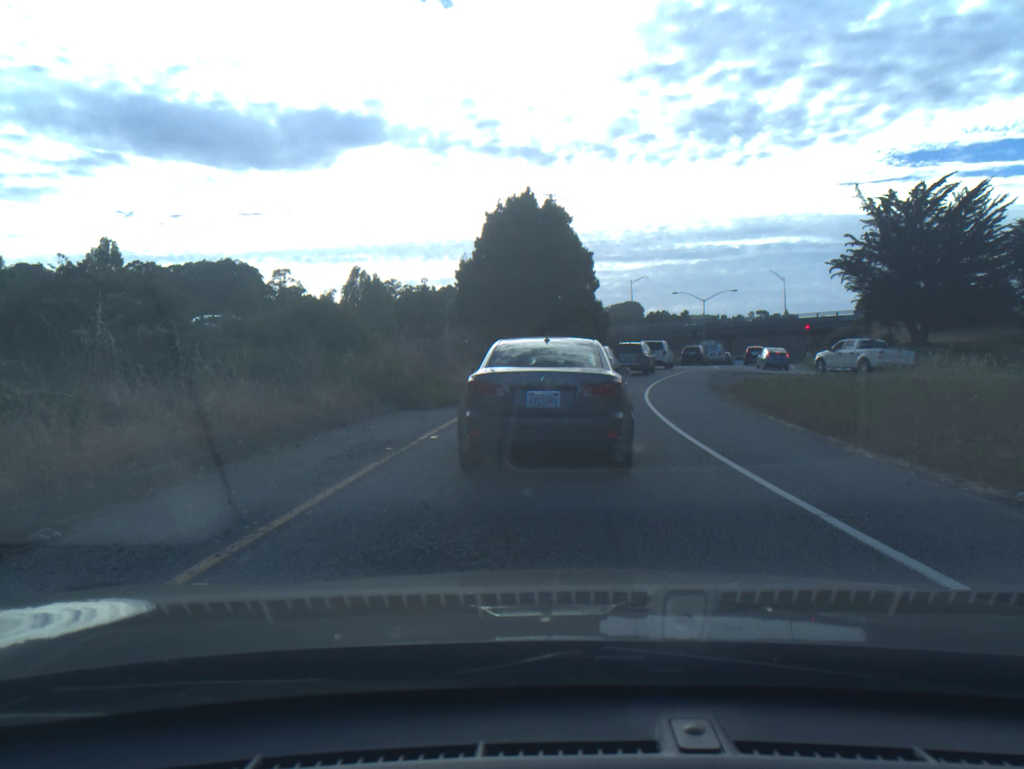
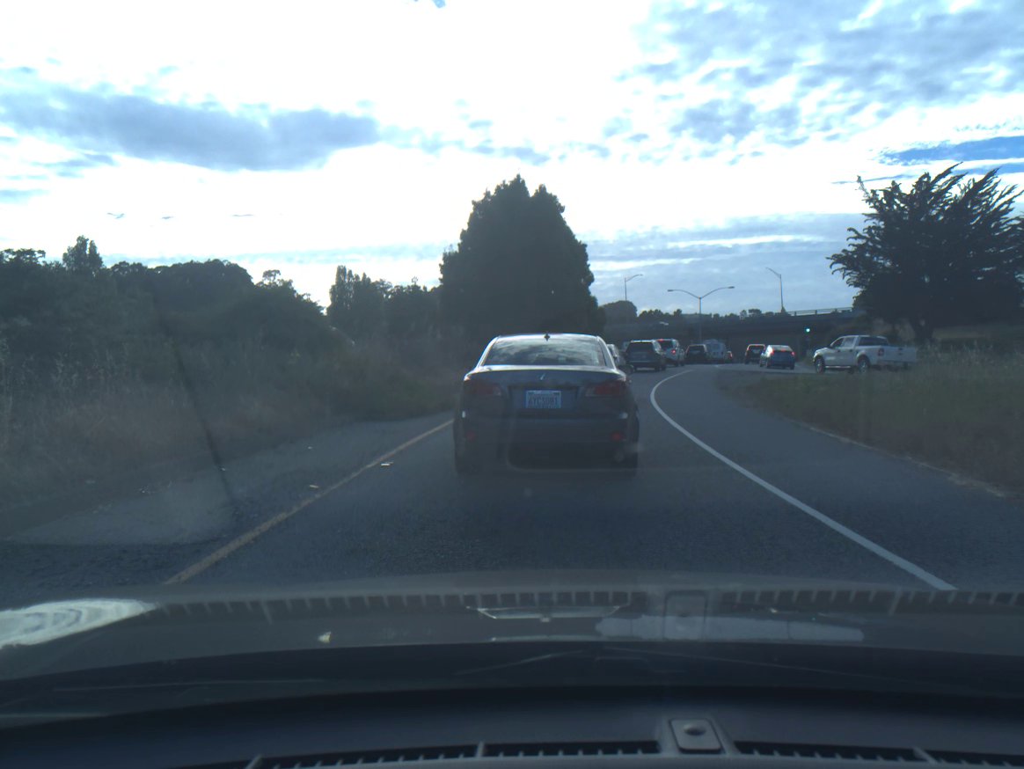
(0.0, +2.9) m; 0°
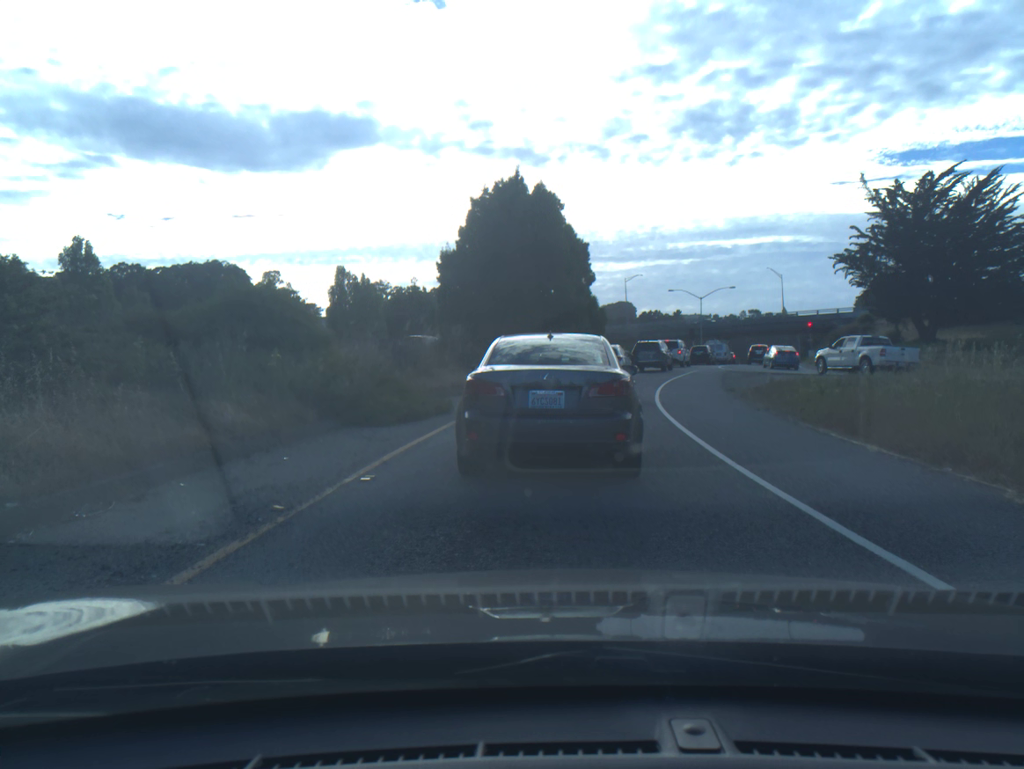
(0.0, +0.9) m; 0°
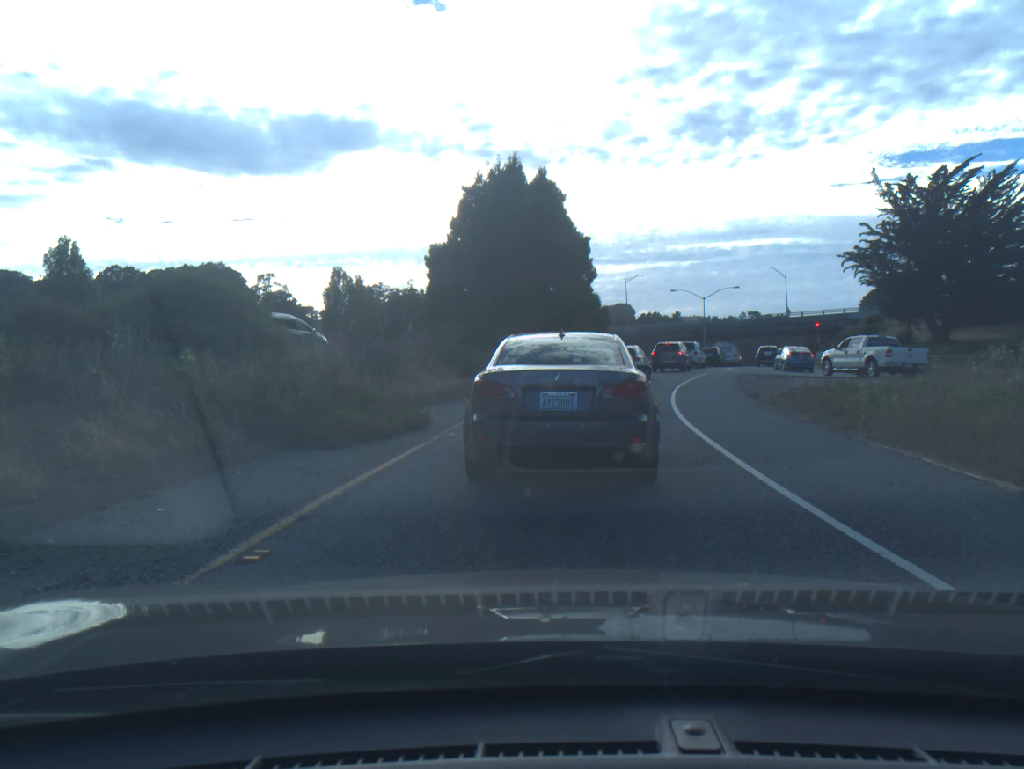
(0.0, +2.9) m; +1°
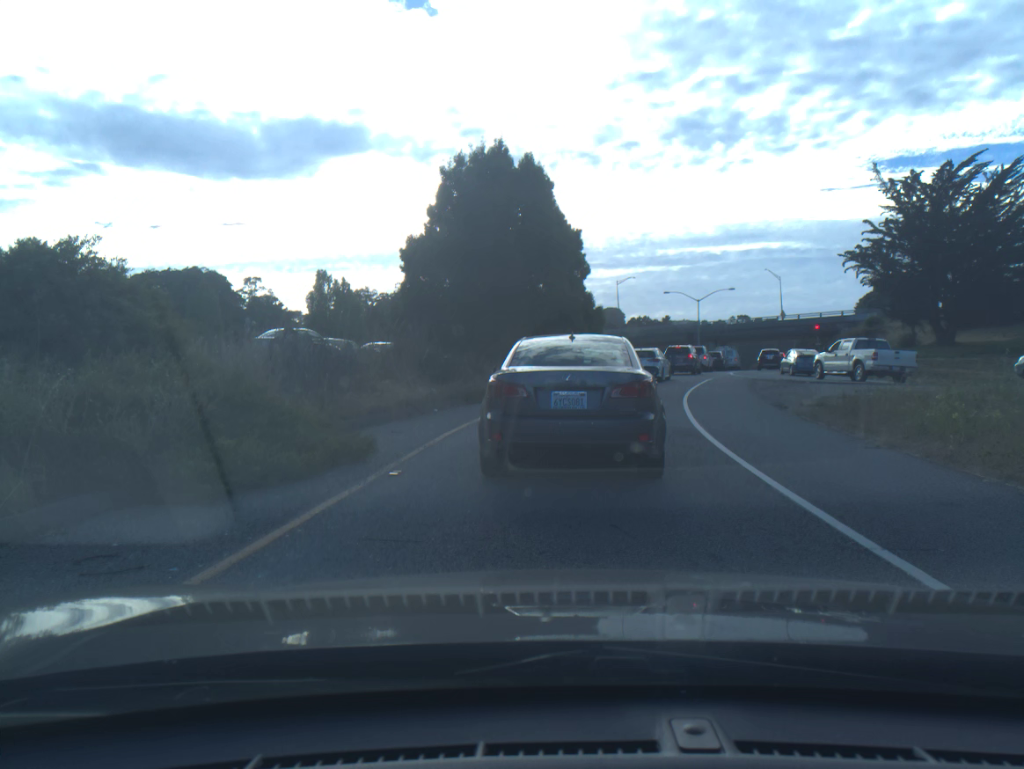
(0.0, +3.6) m; 0°
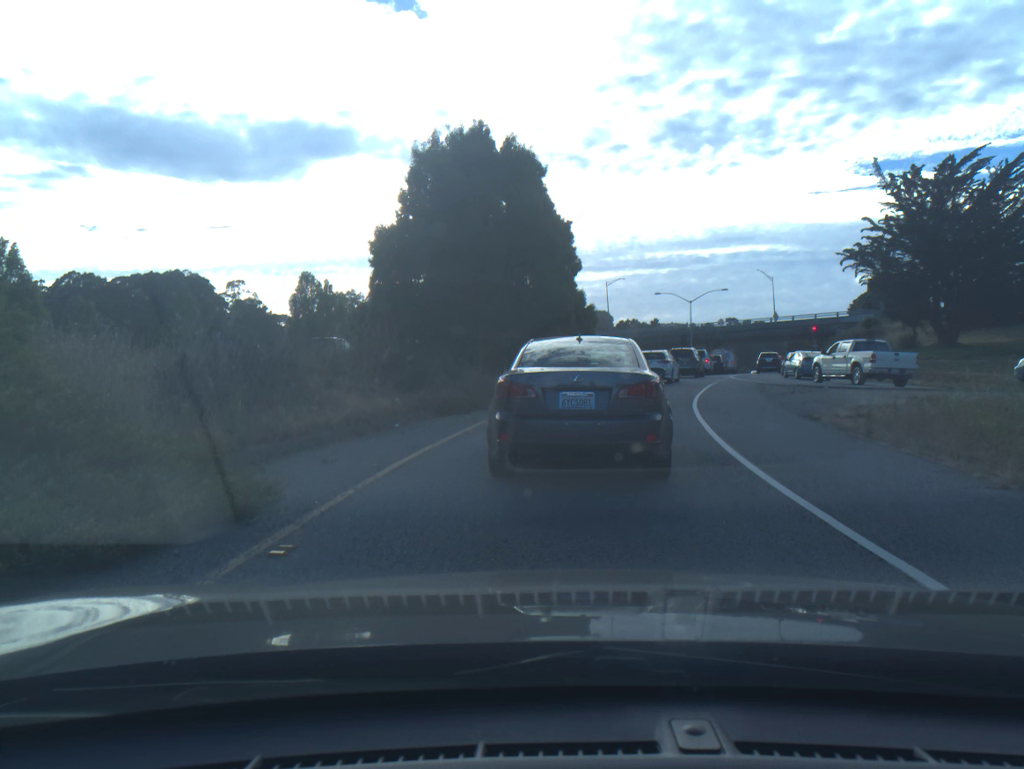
(0.0, +3.1) m; +1°
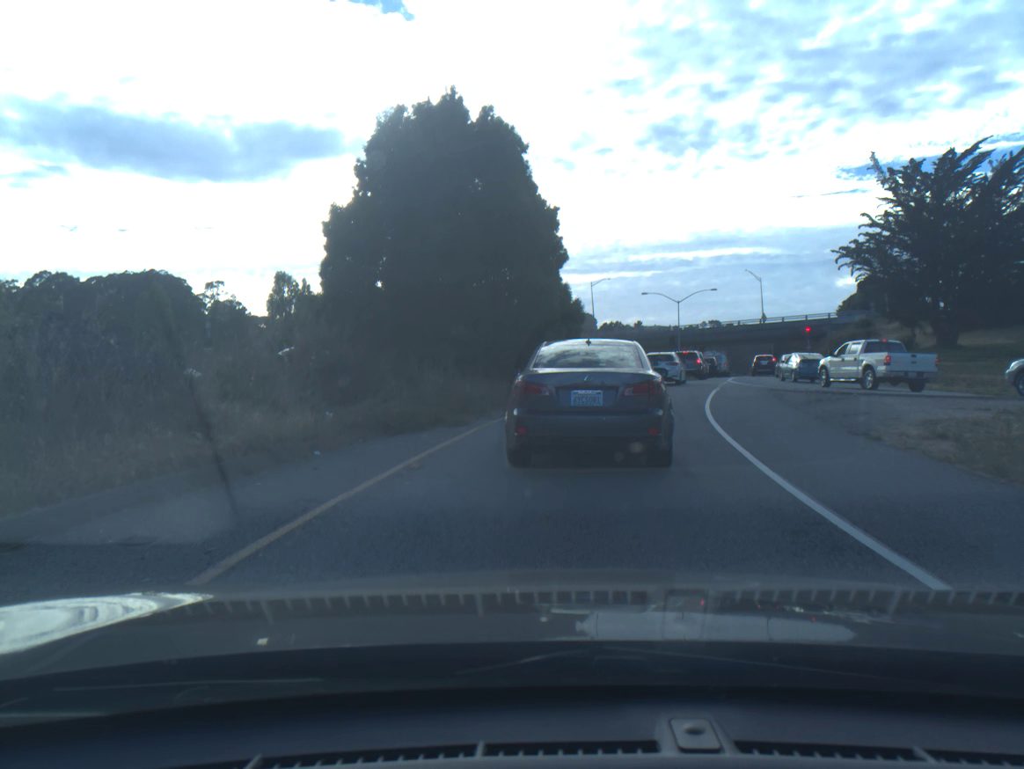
(+0.1, +3.9) m; +1°
